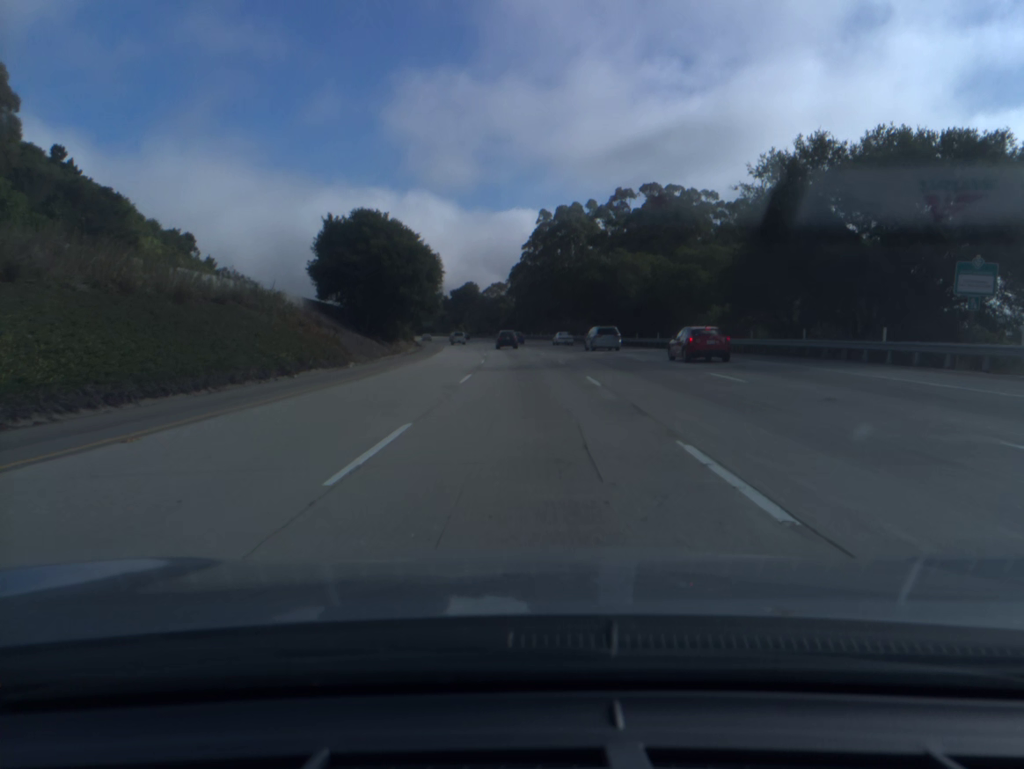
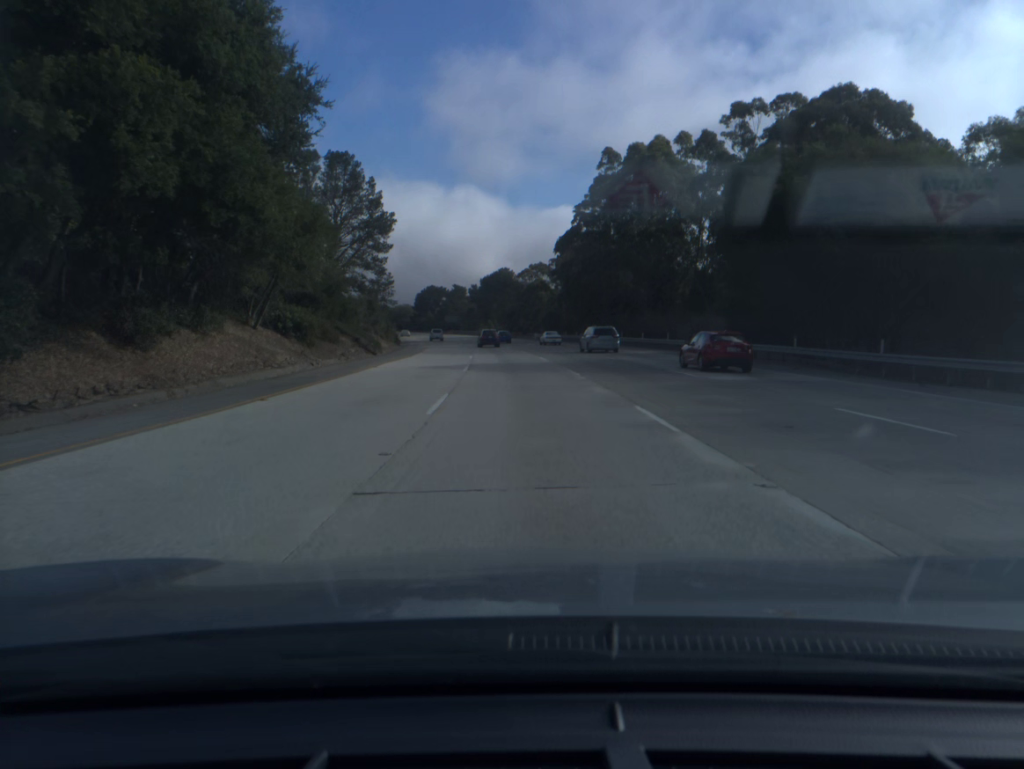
(-1.1, +53.0) m; -3°
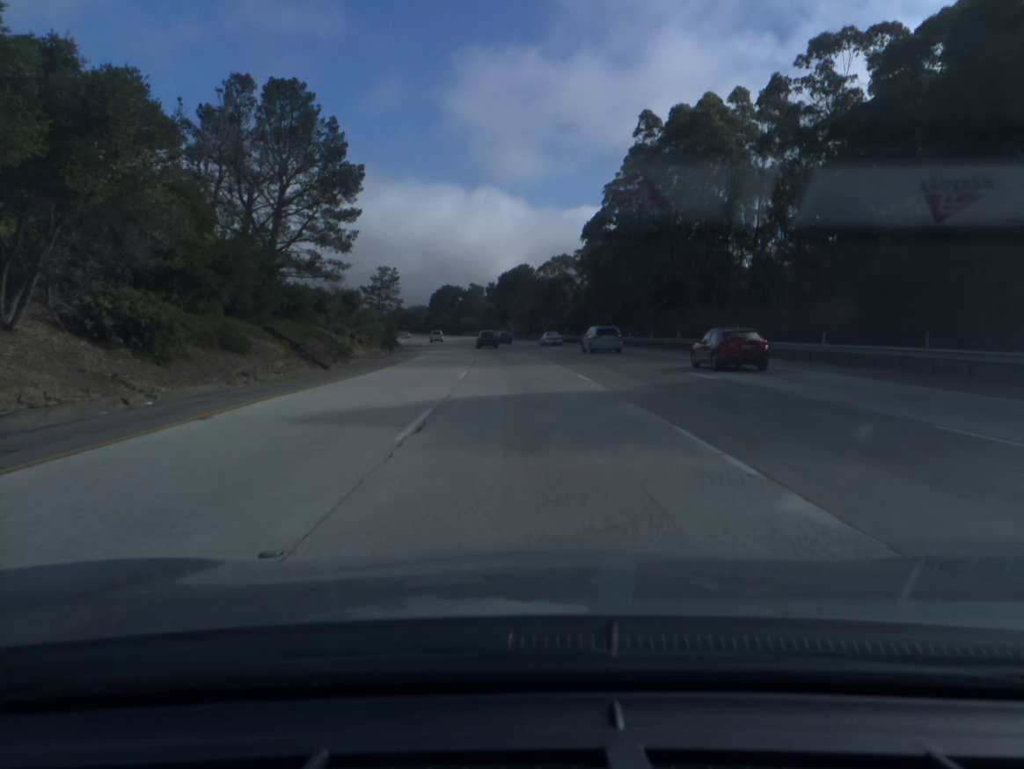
(-0.2, +17.9) m; -2°
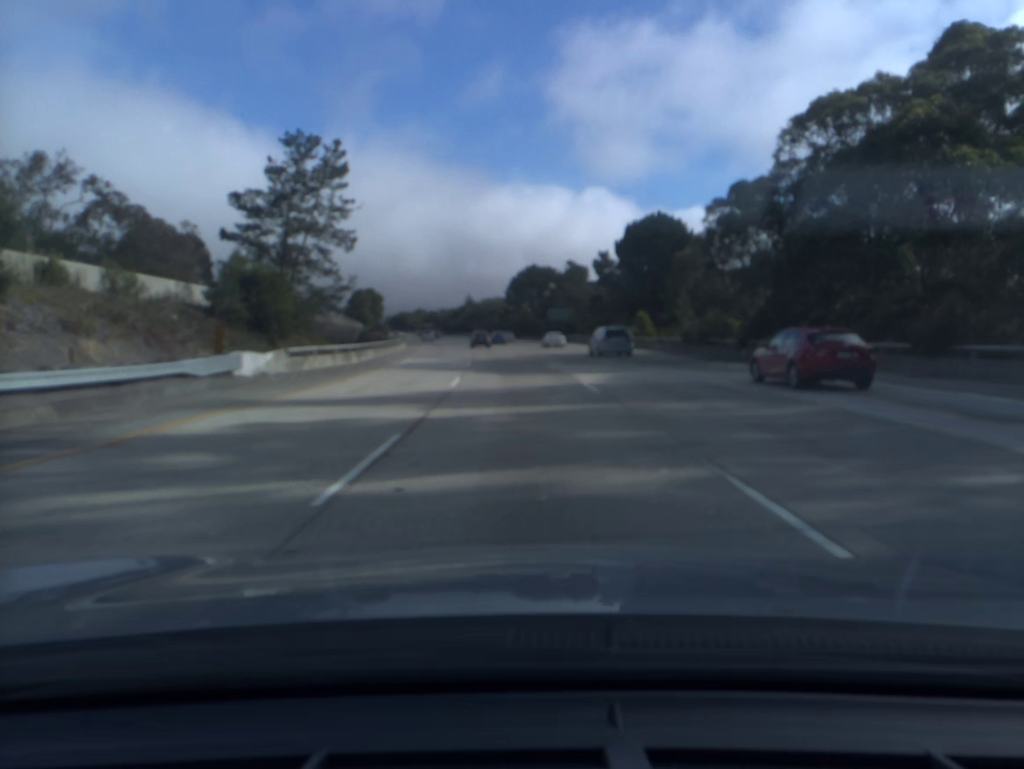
(-5.7, +90.7) m; -7°
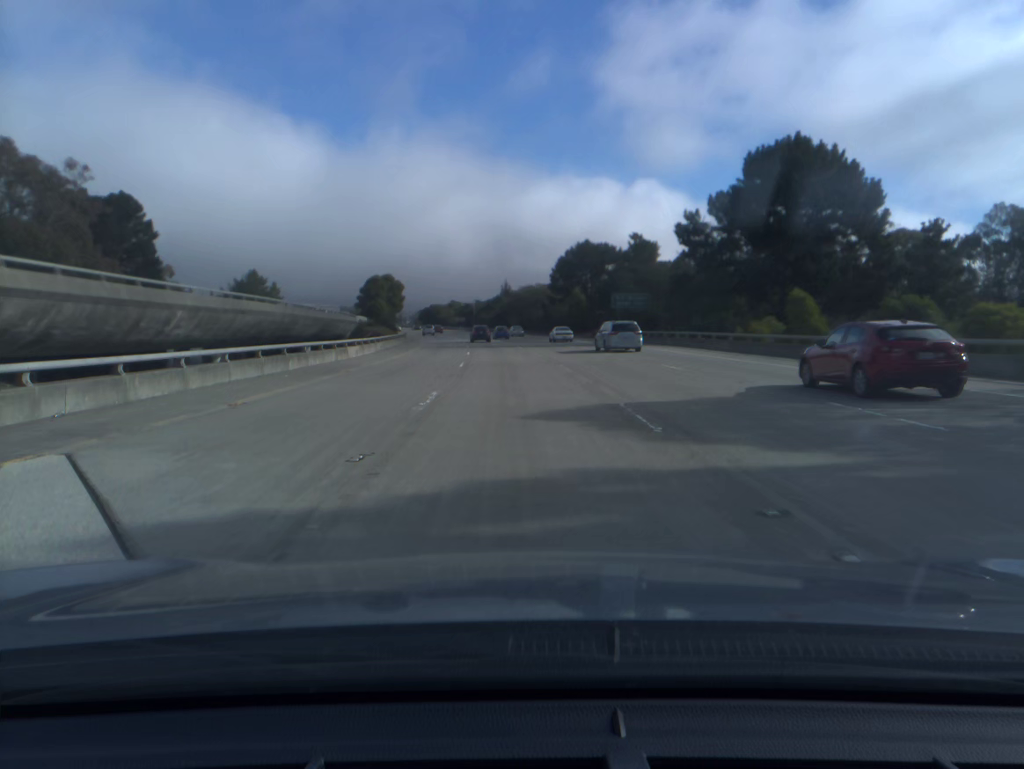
(-0.9, +36.9) m; -3°
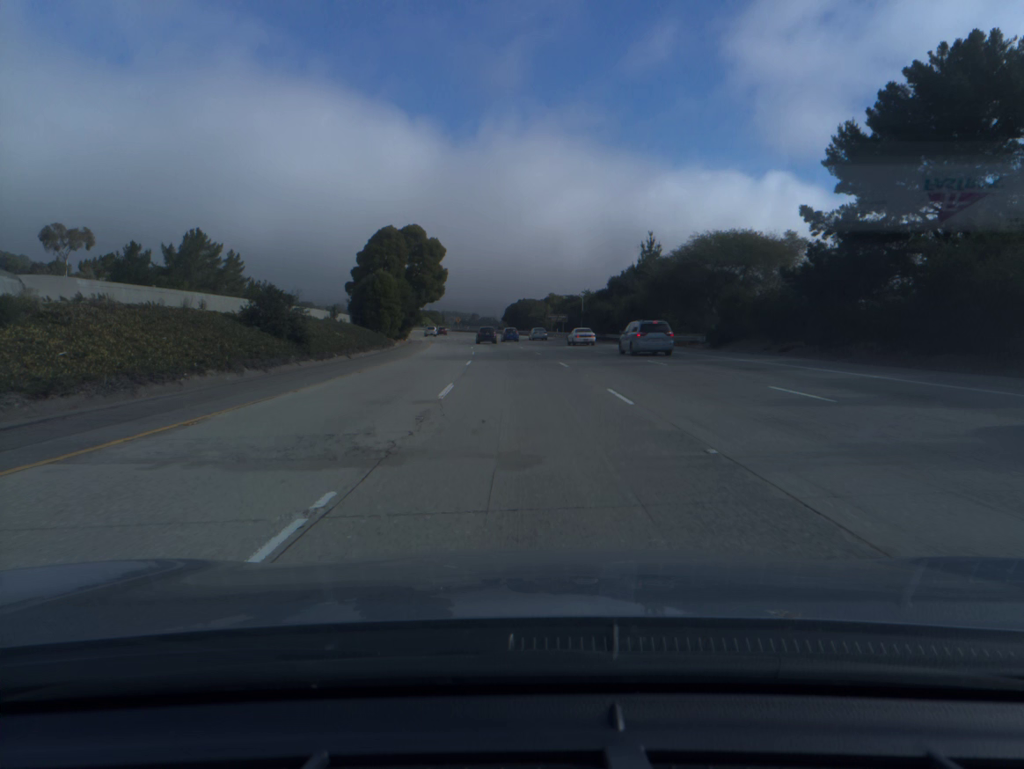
(-6.5, +92.6) m; -8°
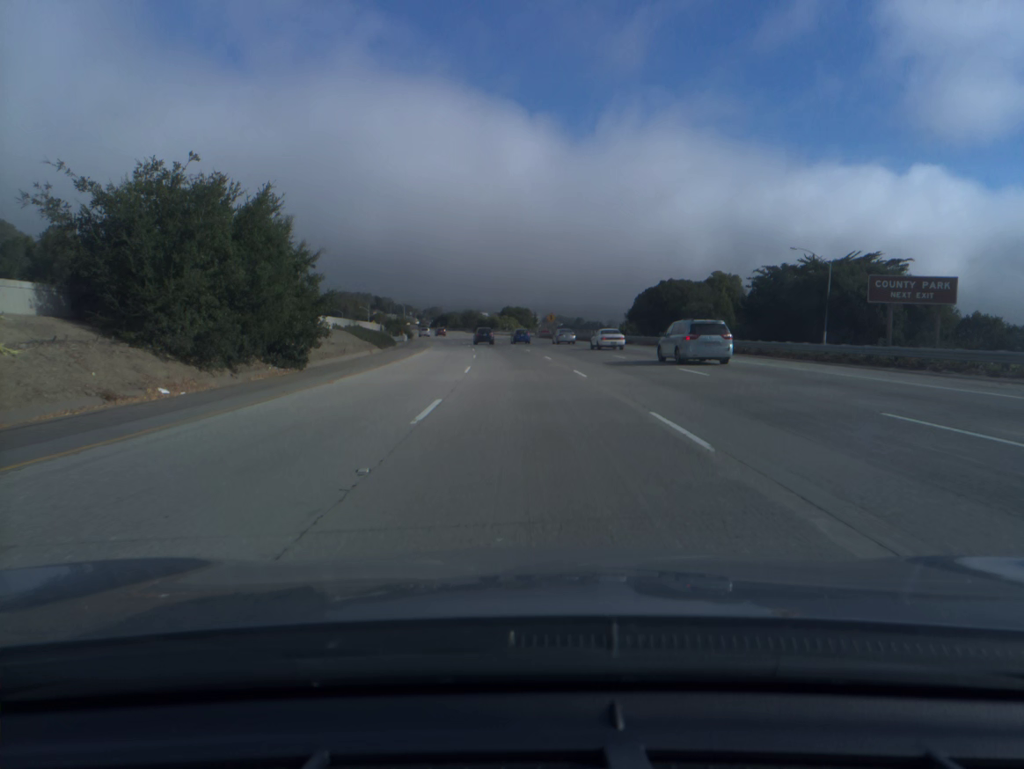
(-6.0, +92.7) m; -8°
